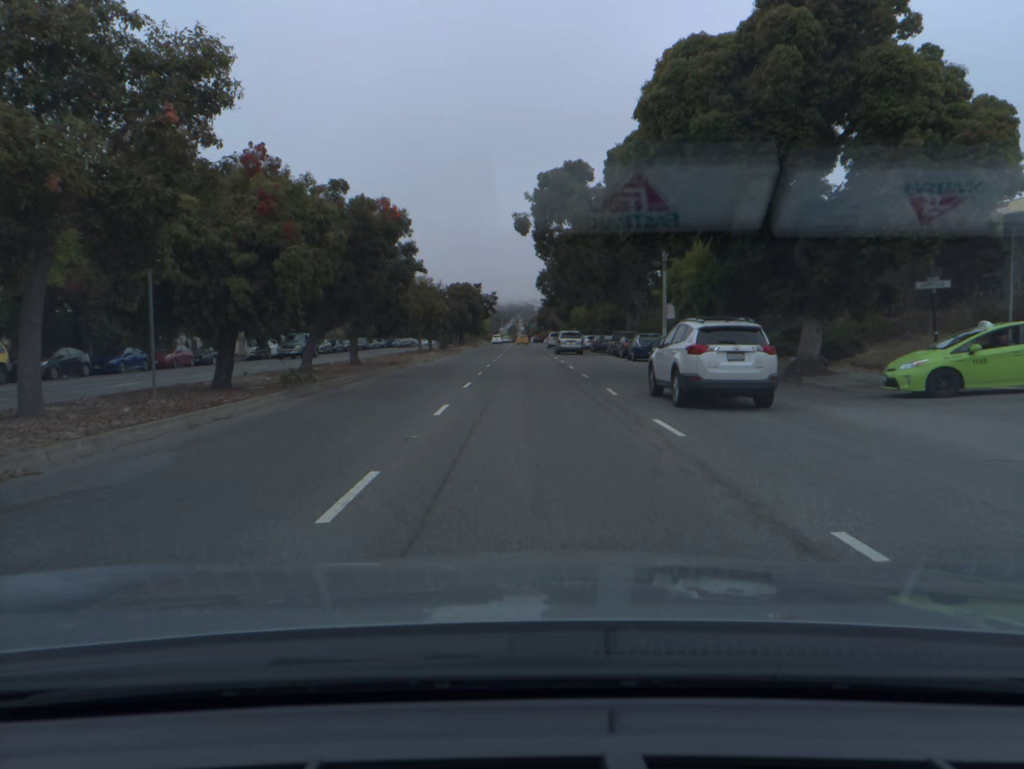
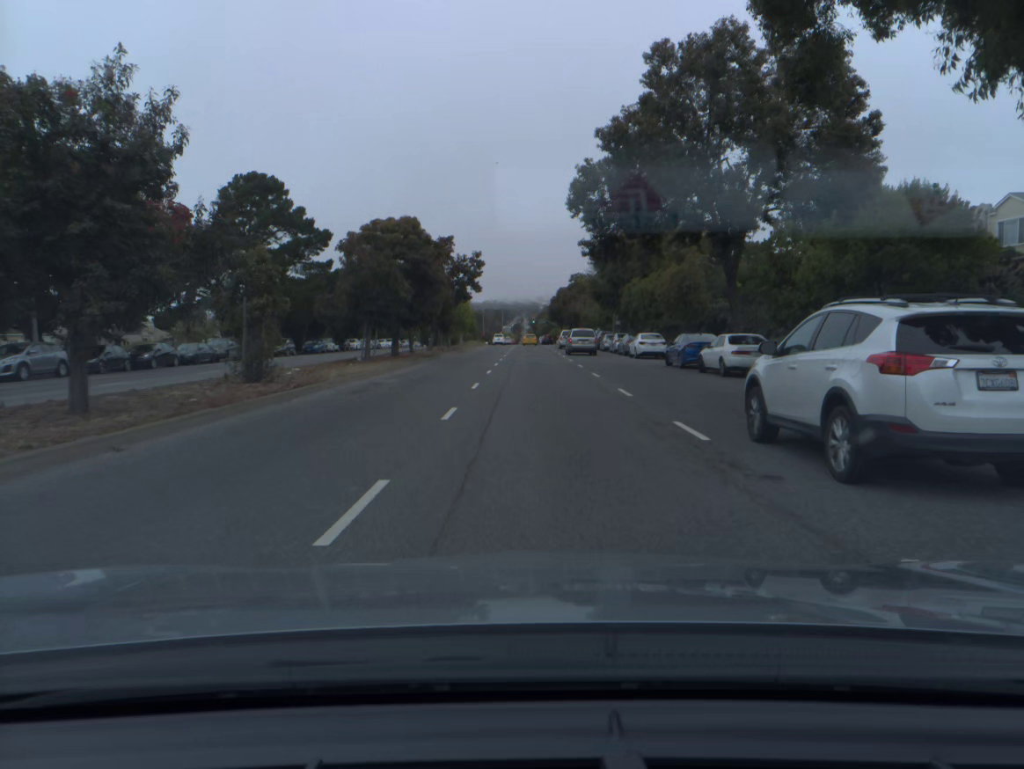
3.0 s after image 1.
(-0.3, +51.8) m; -1°
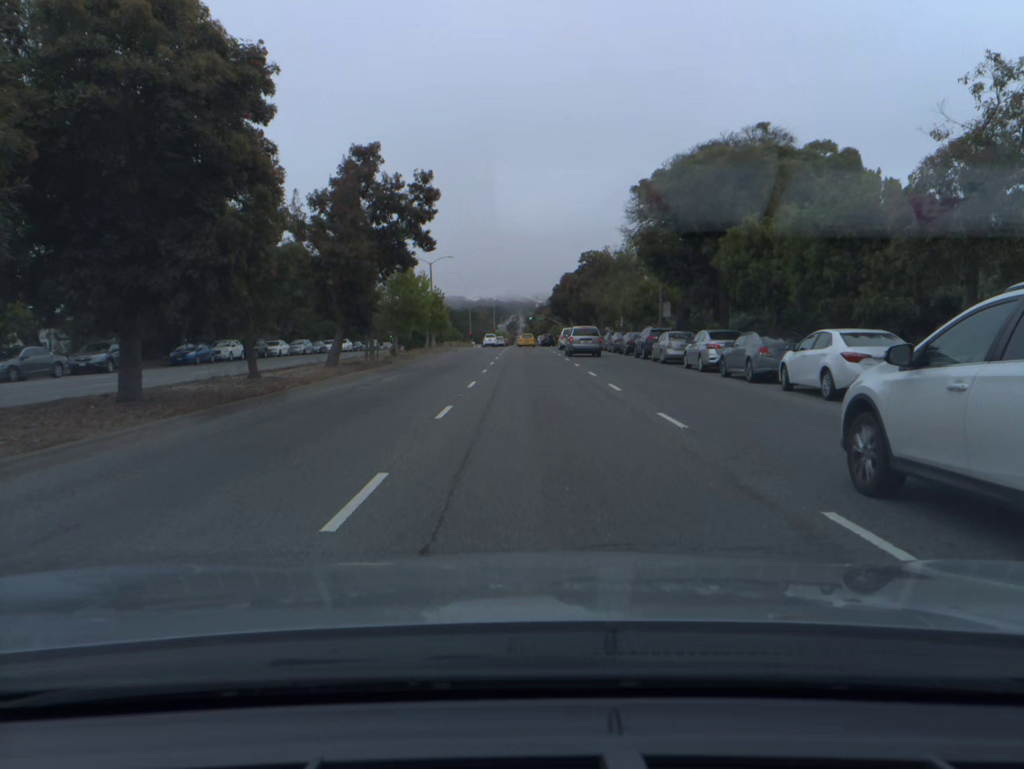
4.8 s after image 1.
(+0.1, +29.0) m; 0°
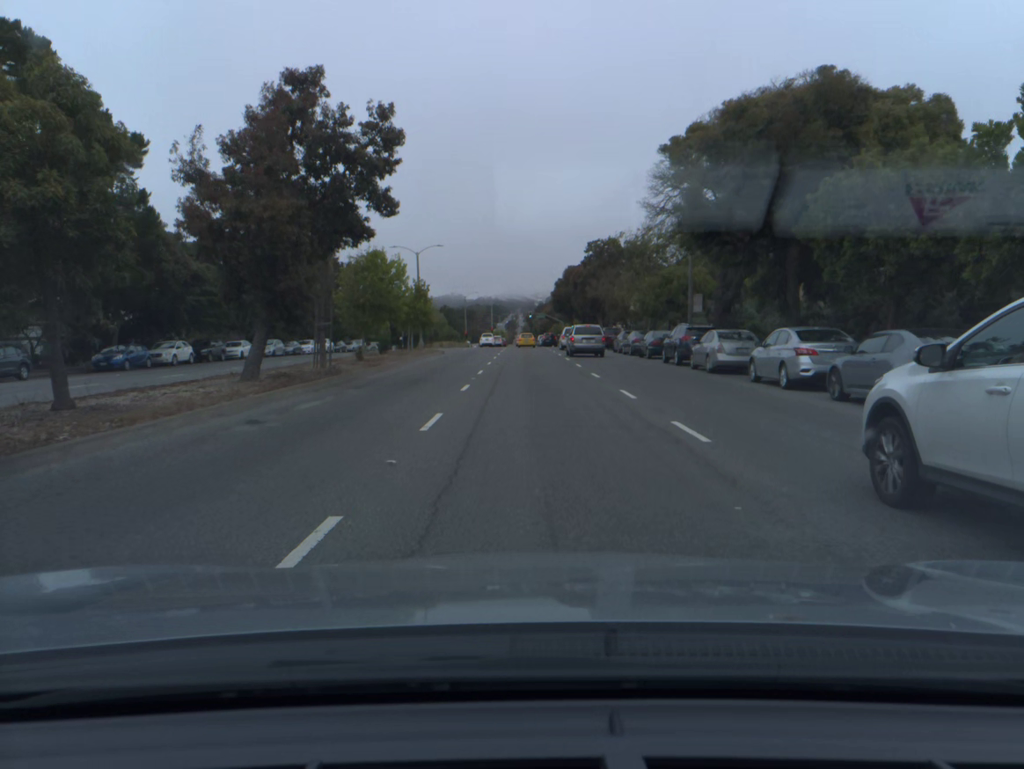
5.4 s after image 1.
(0.0, +9.0) m; 0°
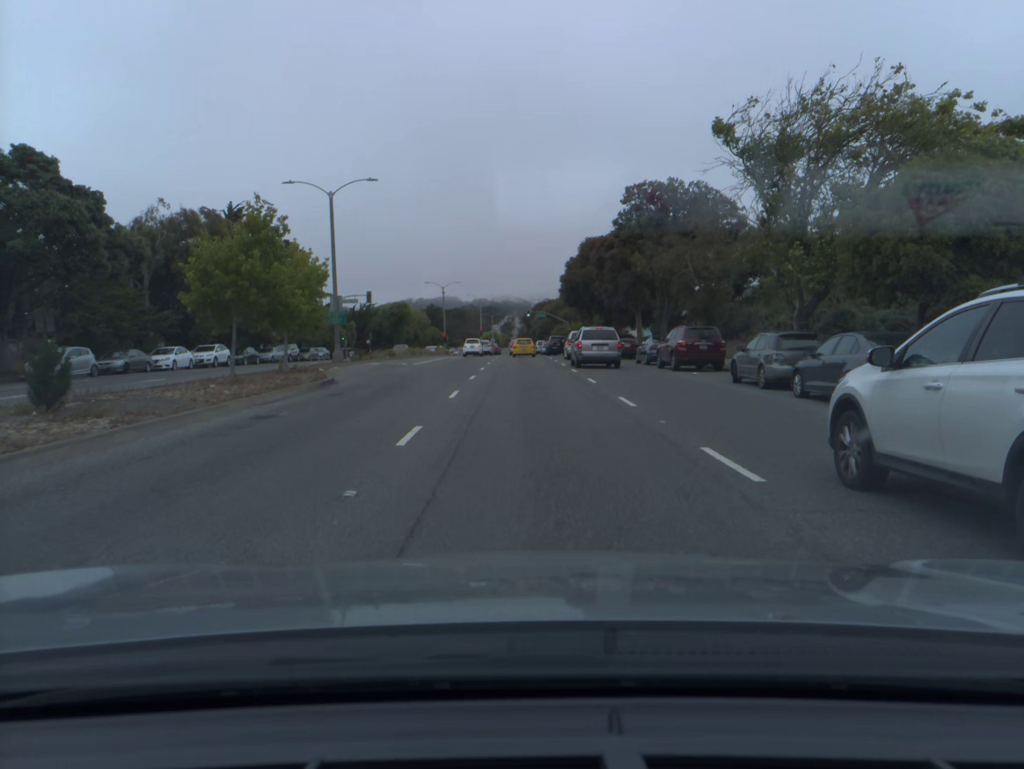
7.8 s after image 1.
(0.0, +31.0) m; 0°
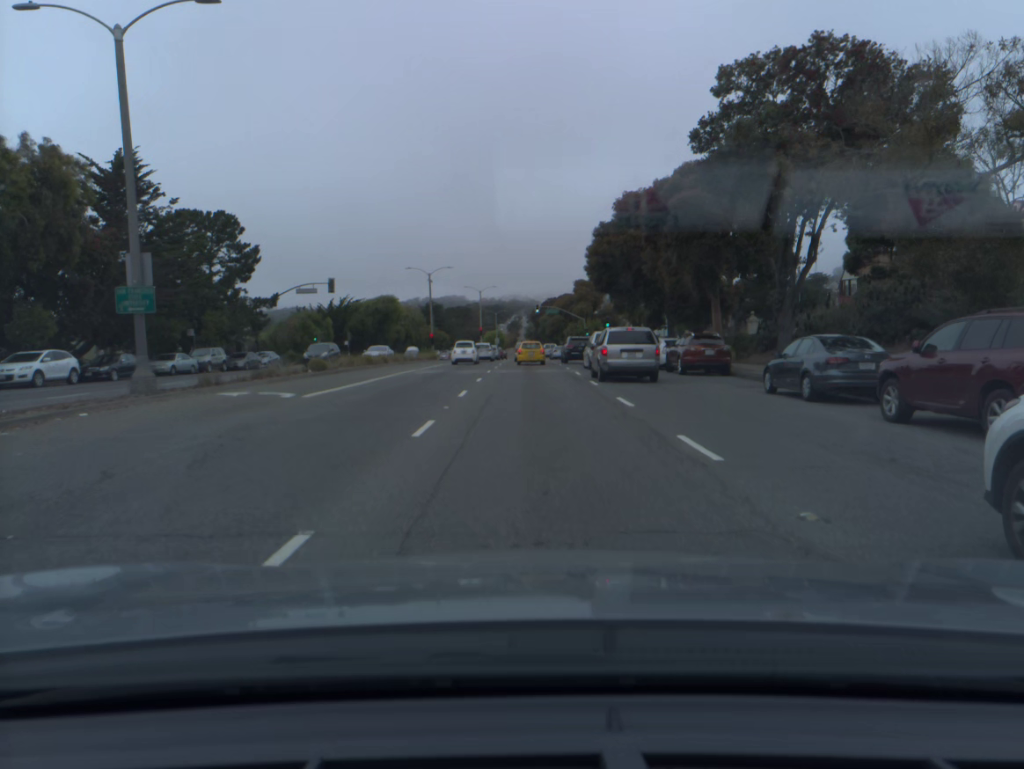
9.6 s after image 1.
(0.0, +20.8) m; 0°
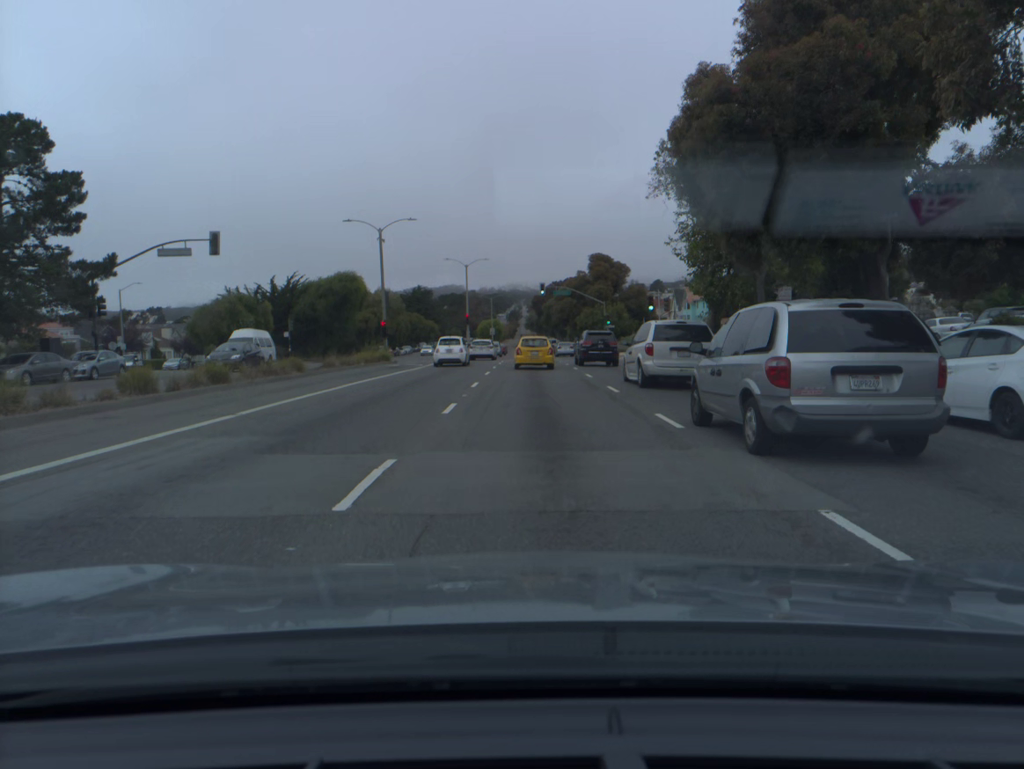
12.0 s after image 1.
(0.0, +26.4) m; 0°
